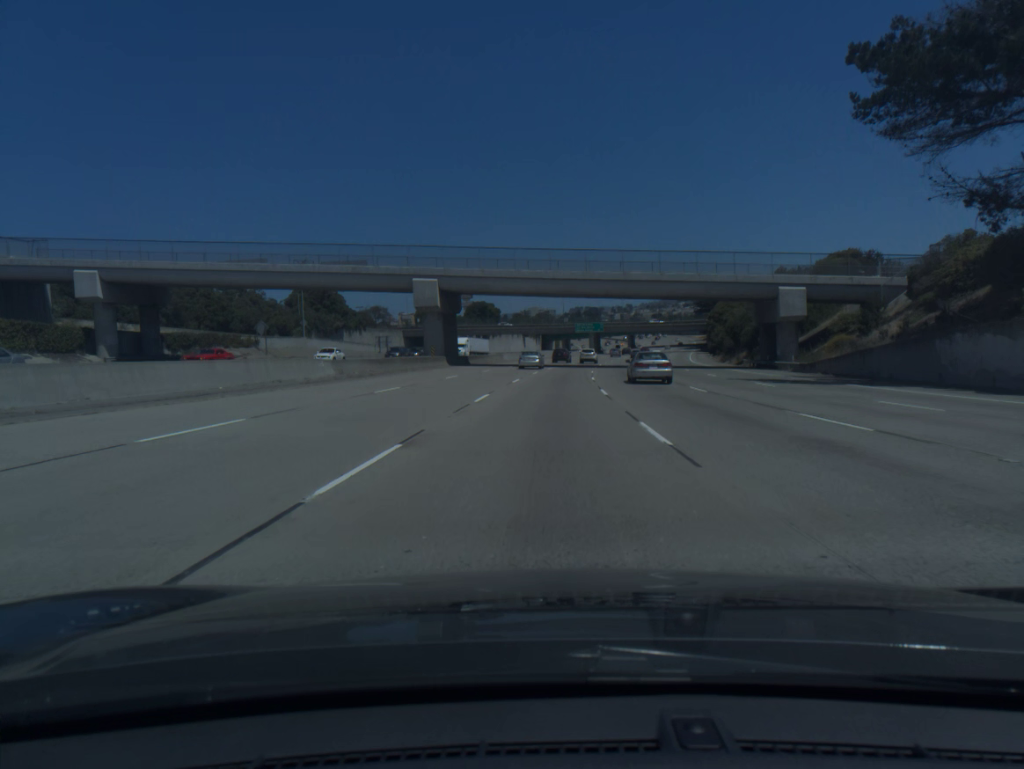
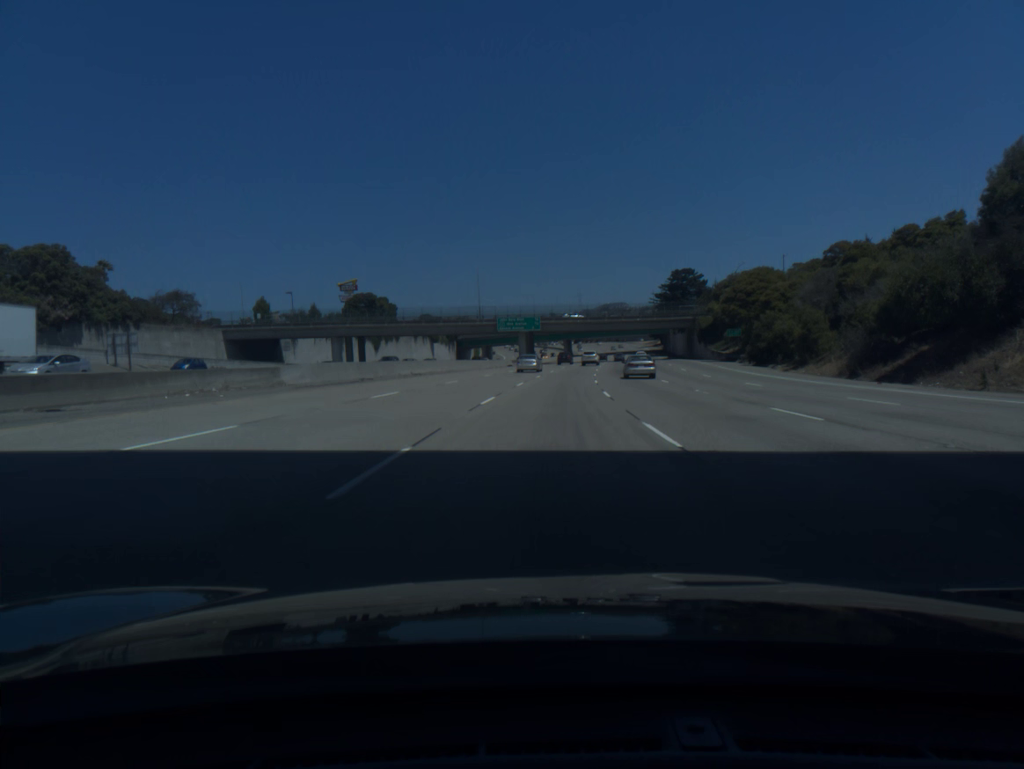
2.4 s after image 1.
(+2.9, +71.1) m; +5°
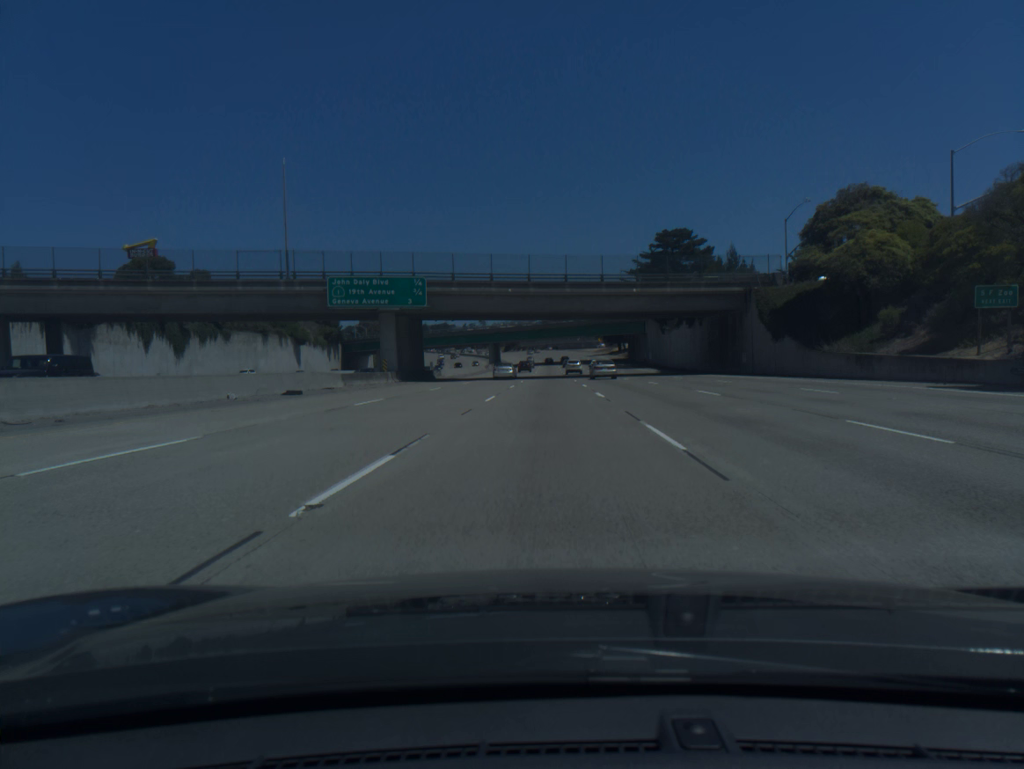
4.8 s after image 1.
(+3.5, +72.2) m; +5°
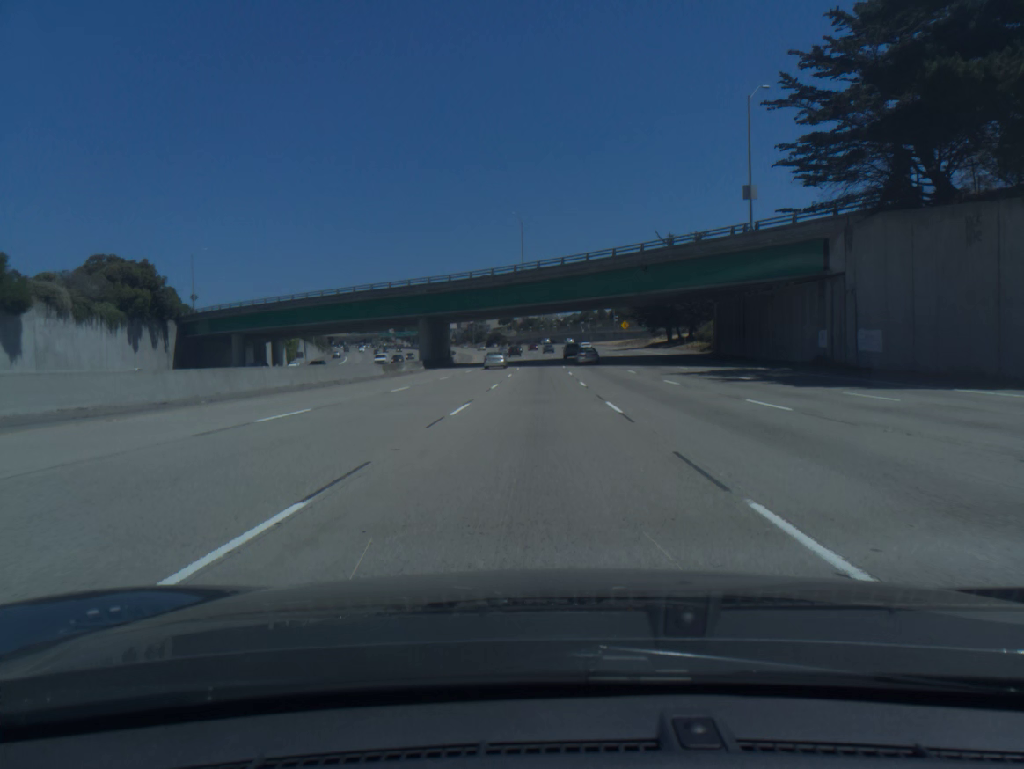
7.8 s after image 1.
(+1.1, +92.5) m; 0°
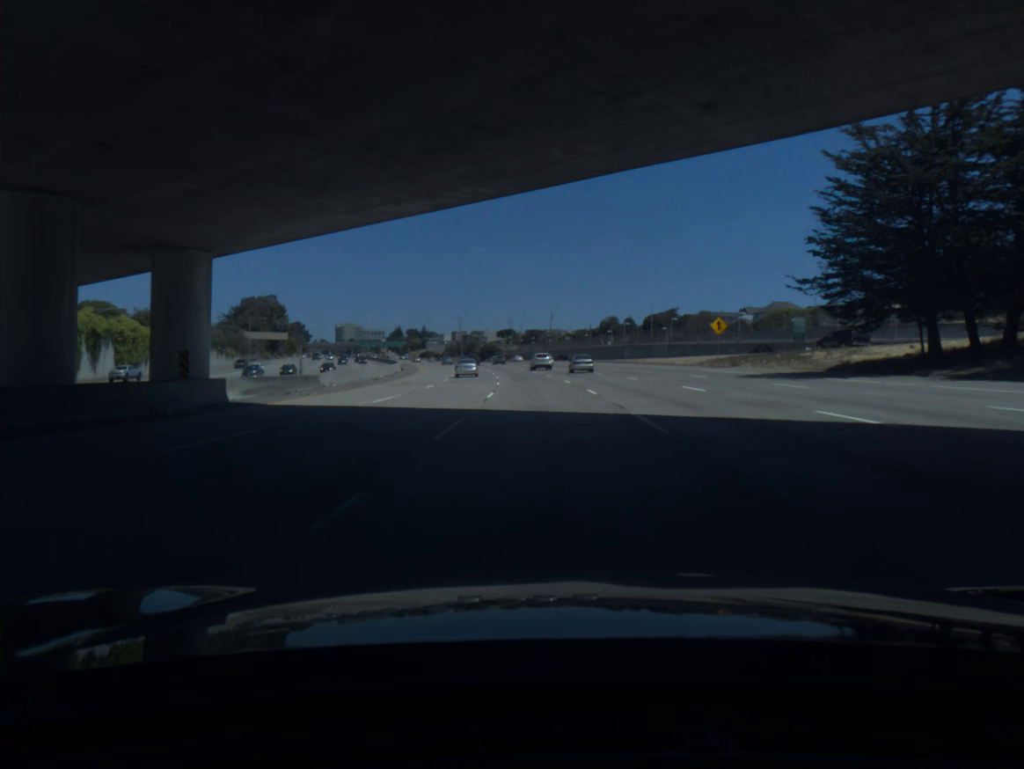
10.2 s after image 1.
(-0.2, +75.8) m; 0°
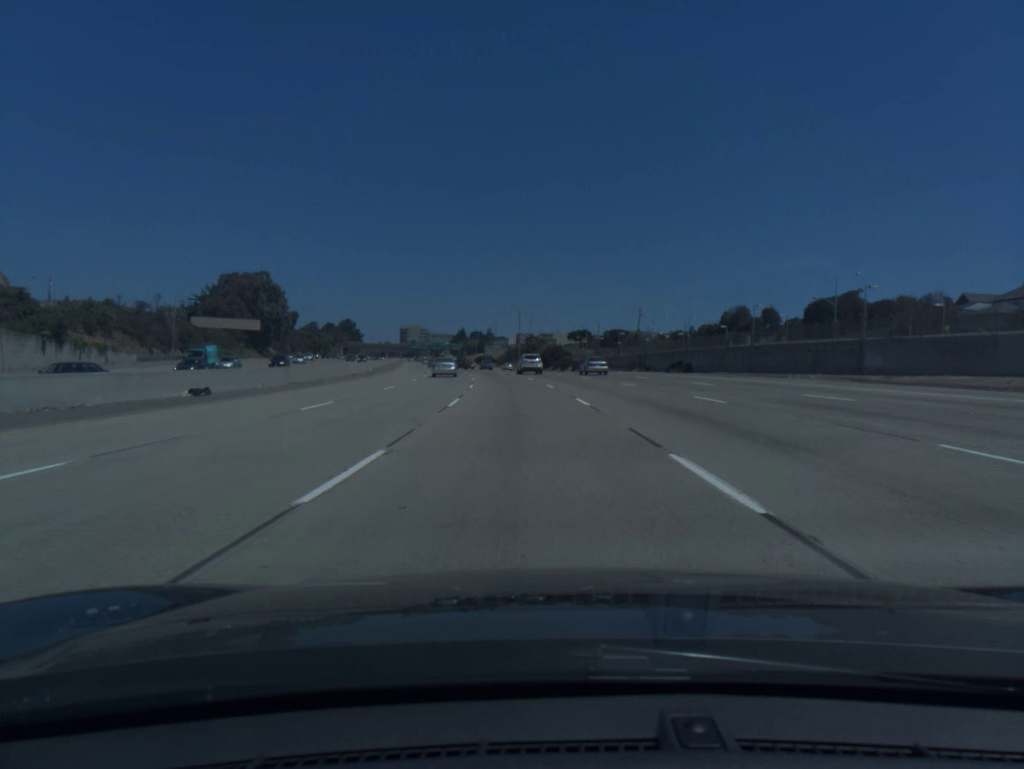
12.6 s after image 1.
(-2.8, +77.0) m; -5°
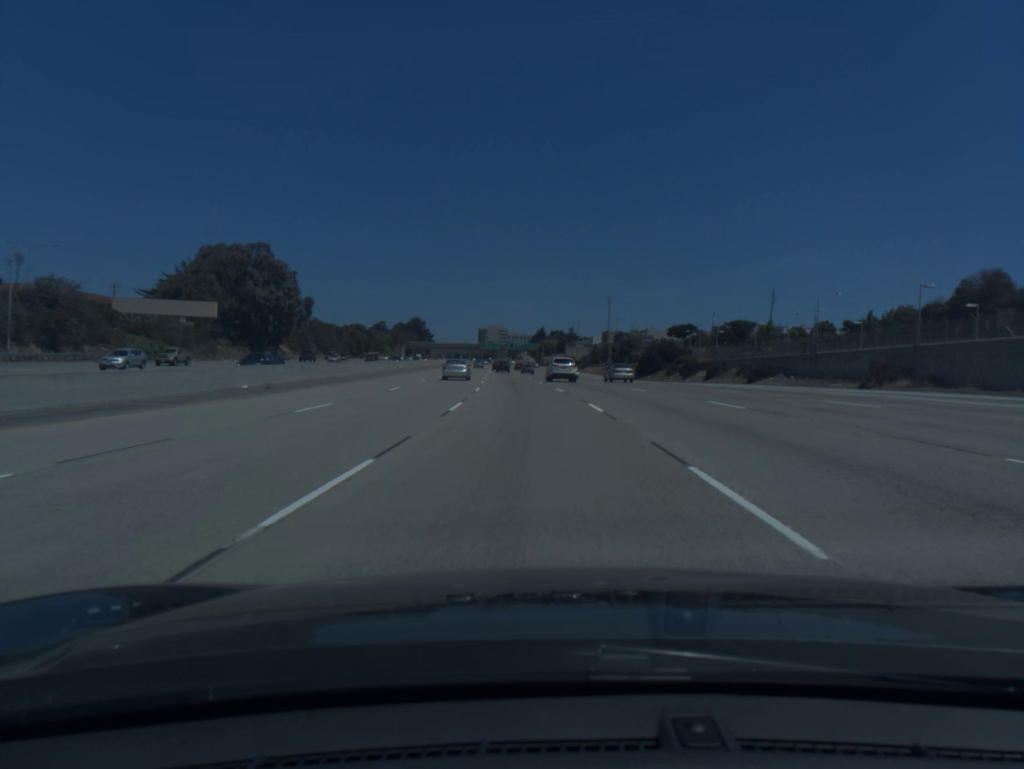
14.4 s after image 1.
(-3.2, +58.4) m; -6°
